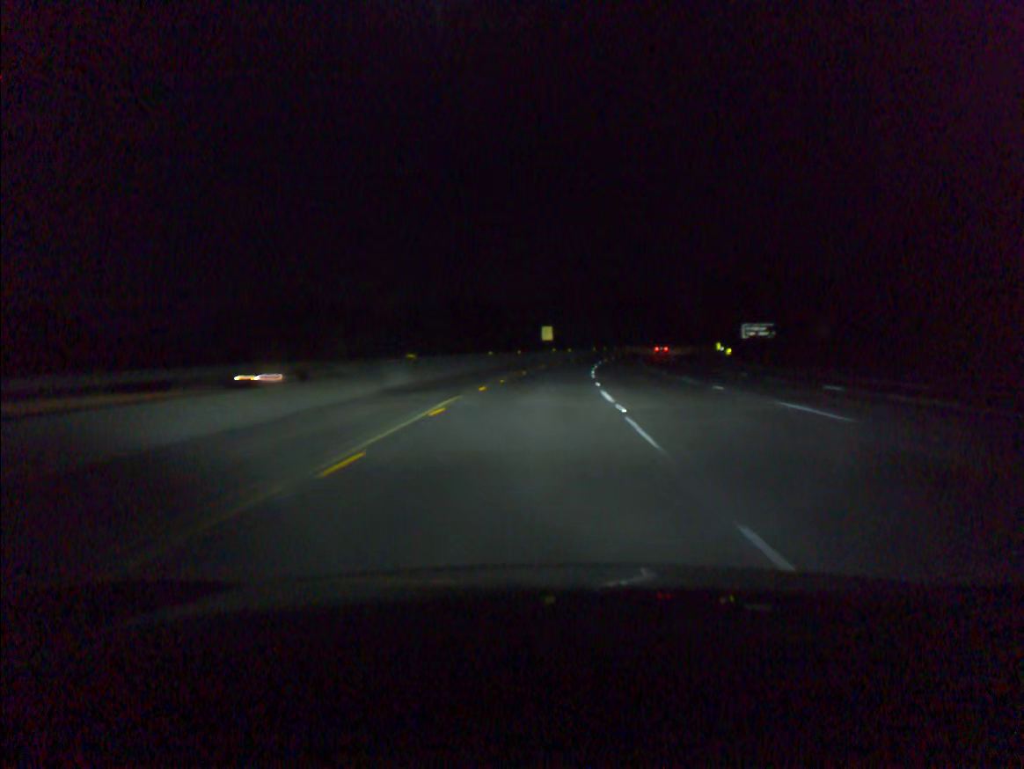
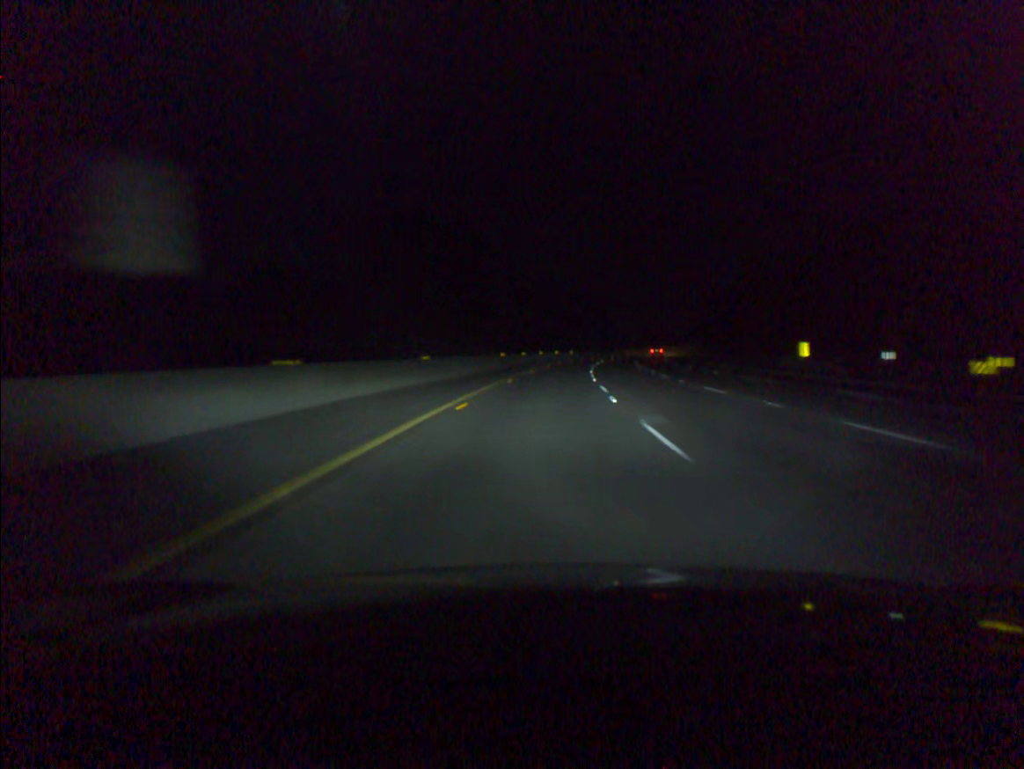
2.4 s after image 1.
(+4.5, +80.5) m; +7°
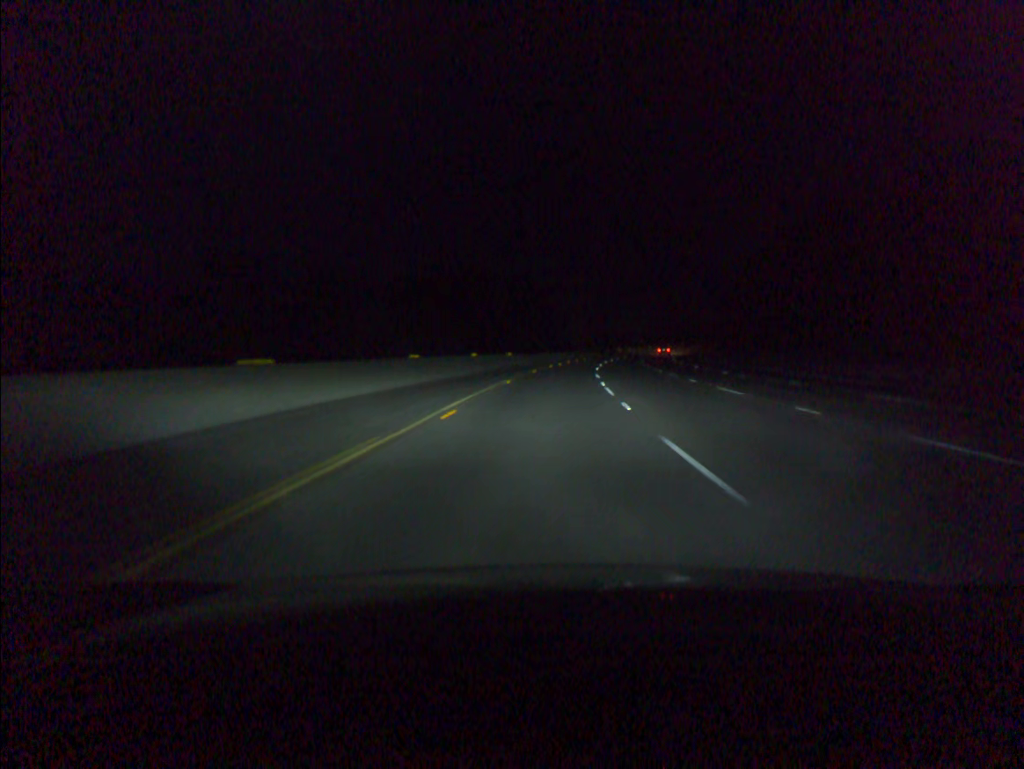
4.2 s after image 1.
(+2.3, +60.3) m; +4°
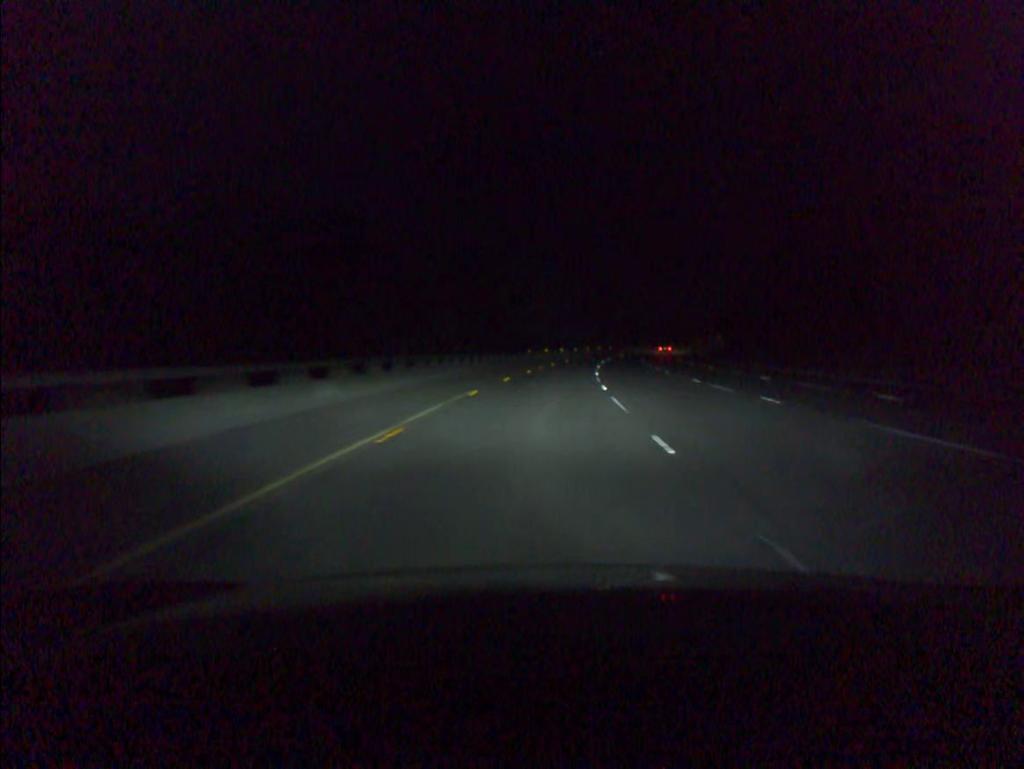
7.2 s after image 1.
(+7.5, +100.2) m; +8°
